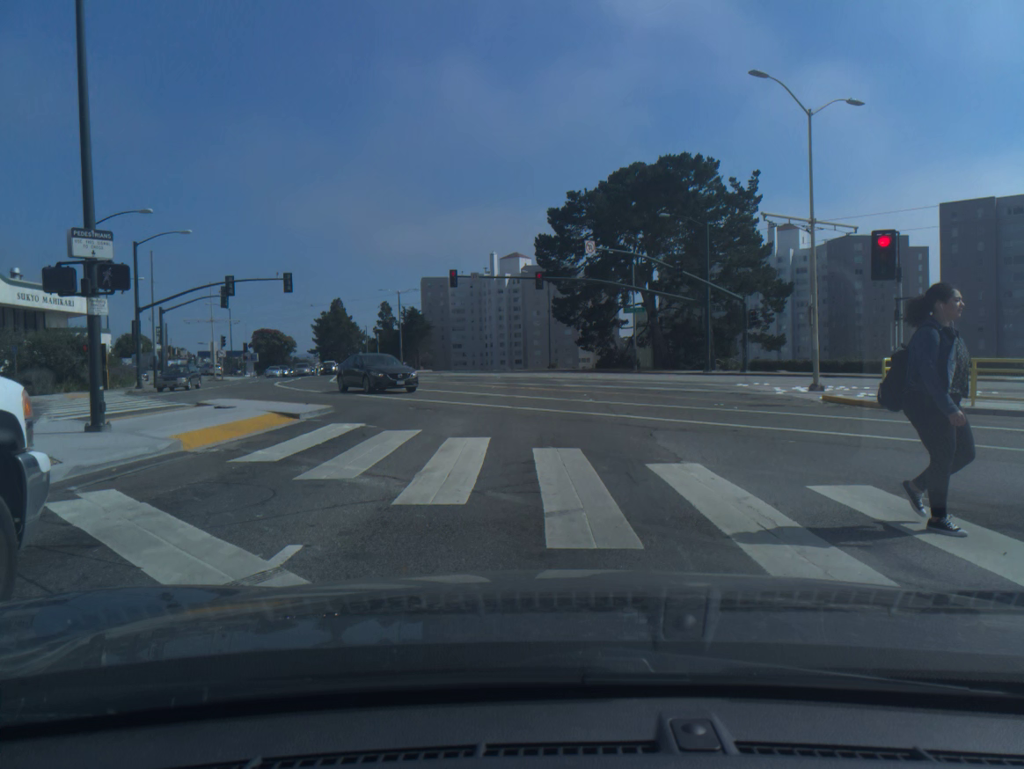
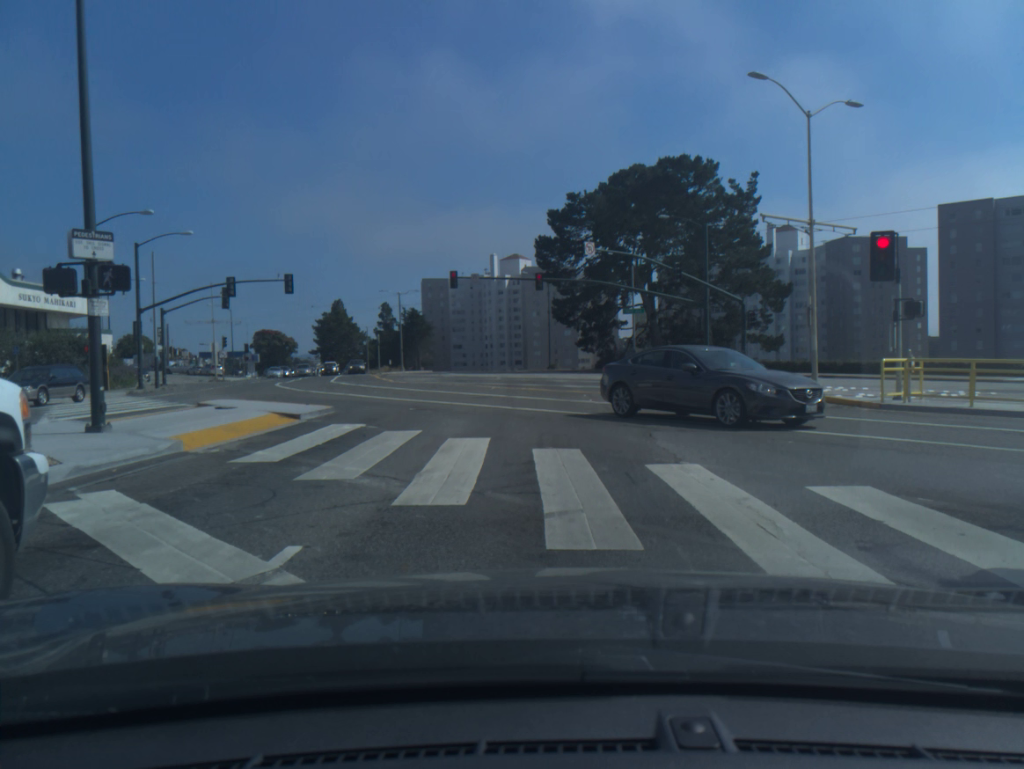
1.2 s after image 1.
(0.0, +0.1) m; 0°
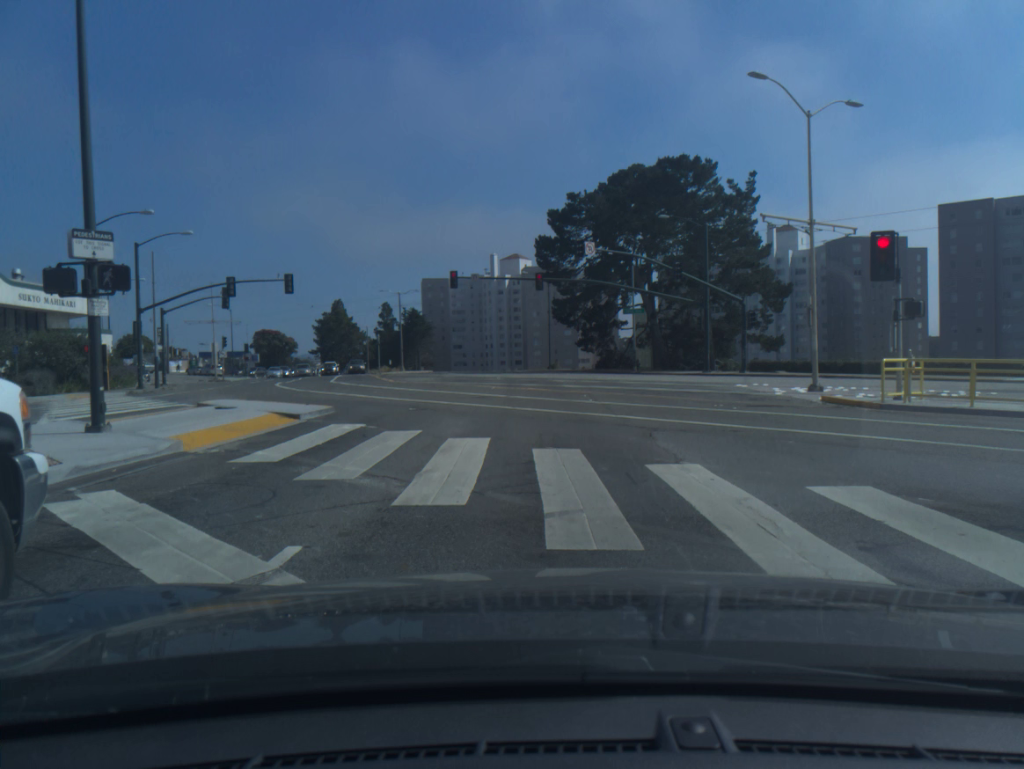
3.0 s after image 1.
(0.0, 0.0) m; 0°
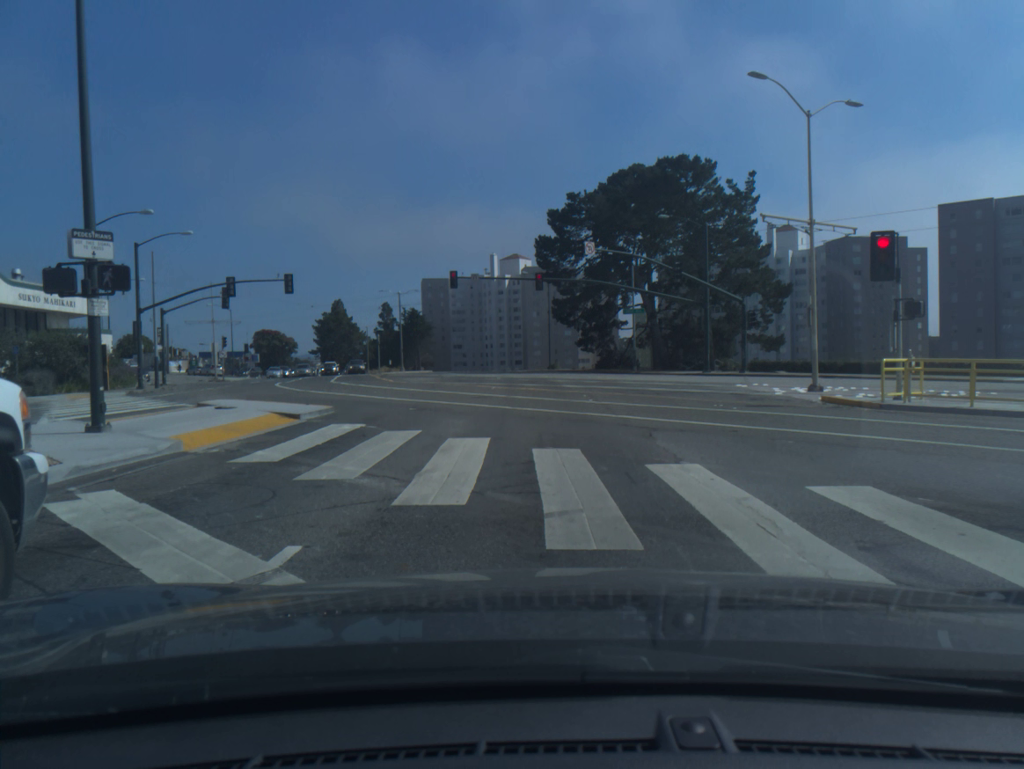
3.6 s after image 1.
(0.0, 0.0) m; 0°
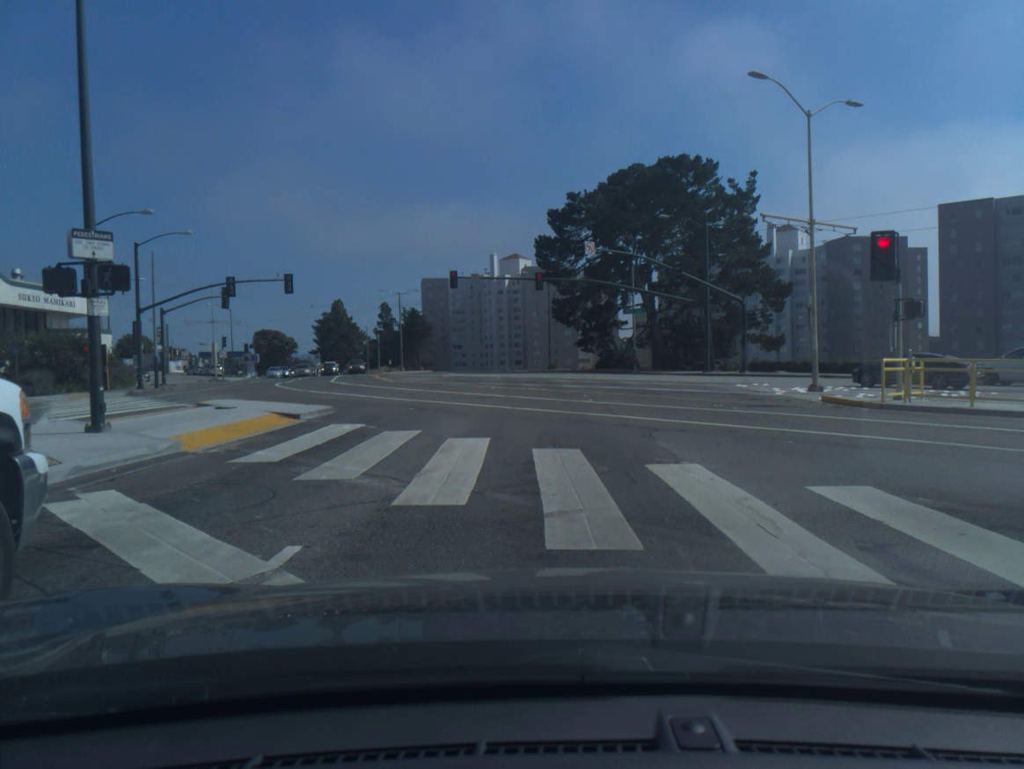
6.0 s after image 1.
(0.0, 0.0) m; 0°
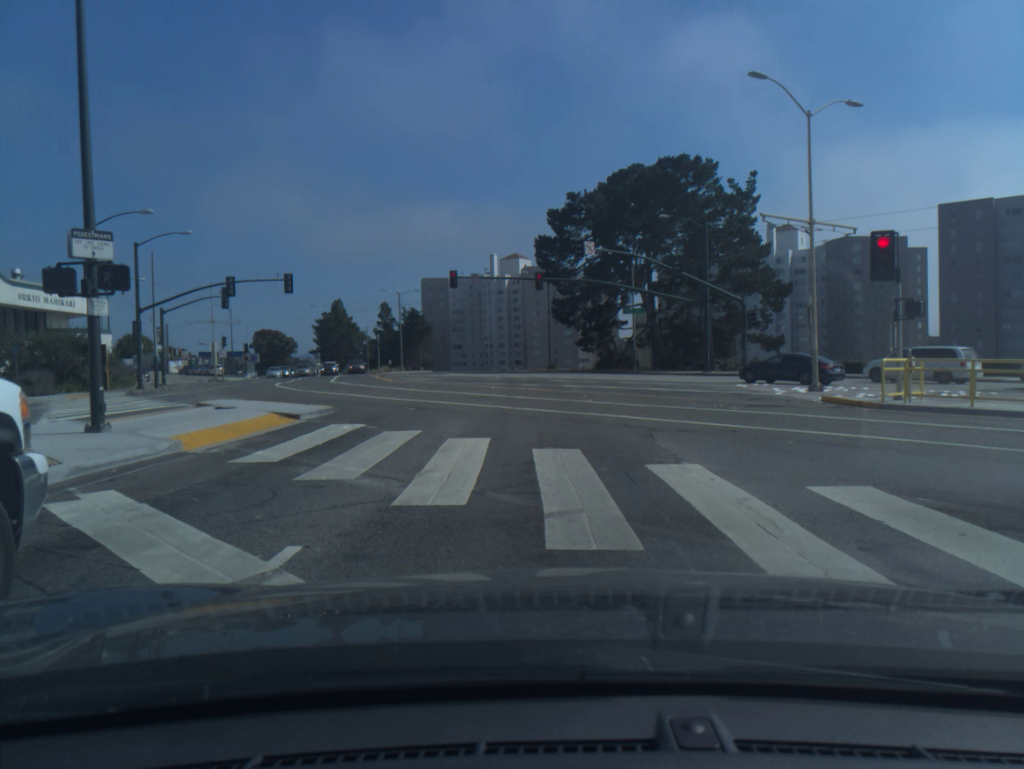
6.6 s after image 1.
(0.0, 0.0) m; 0°
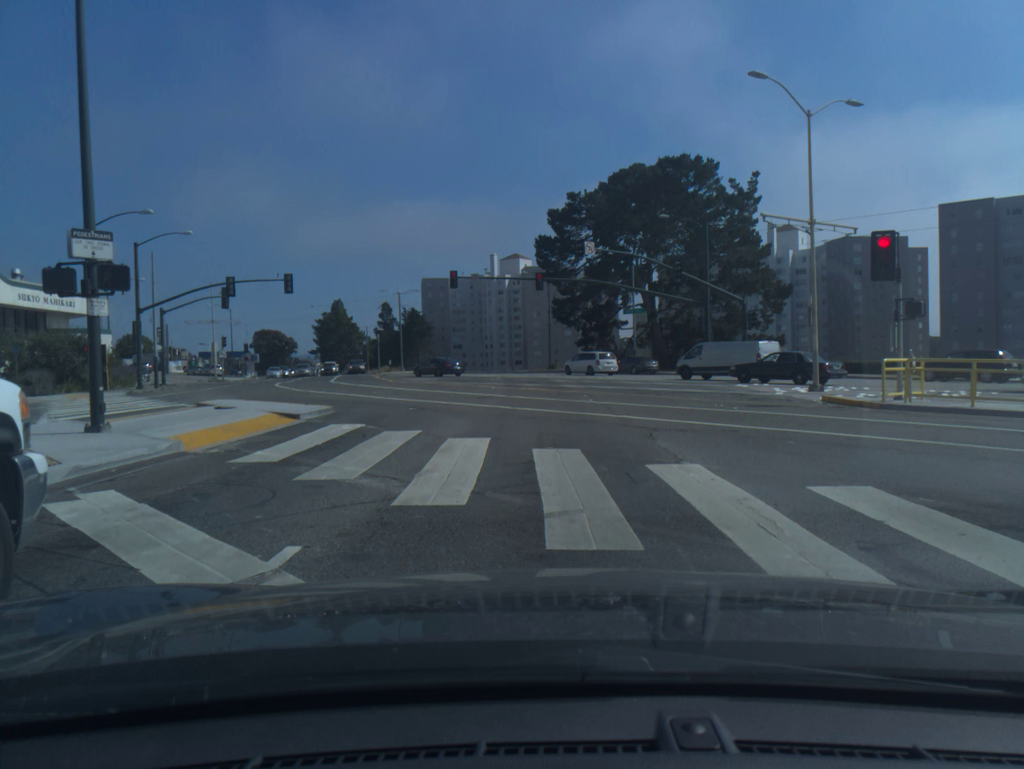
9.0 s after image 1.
(0.0, 0.0) m; 0°
